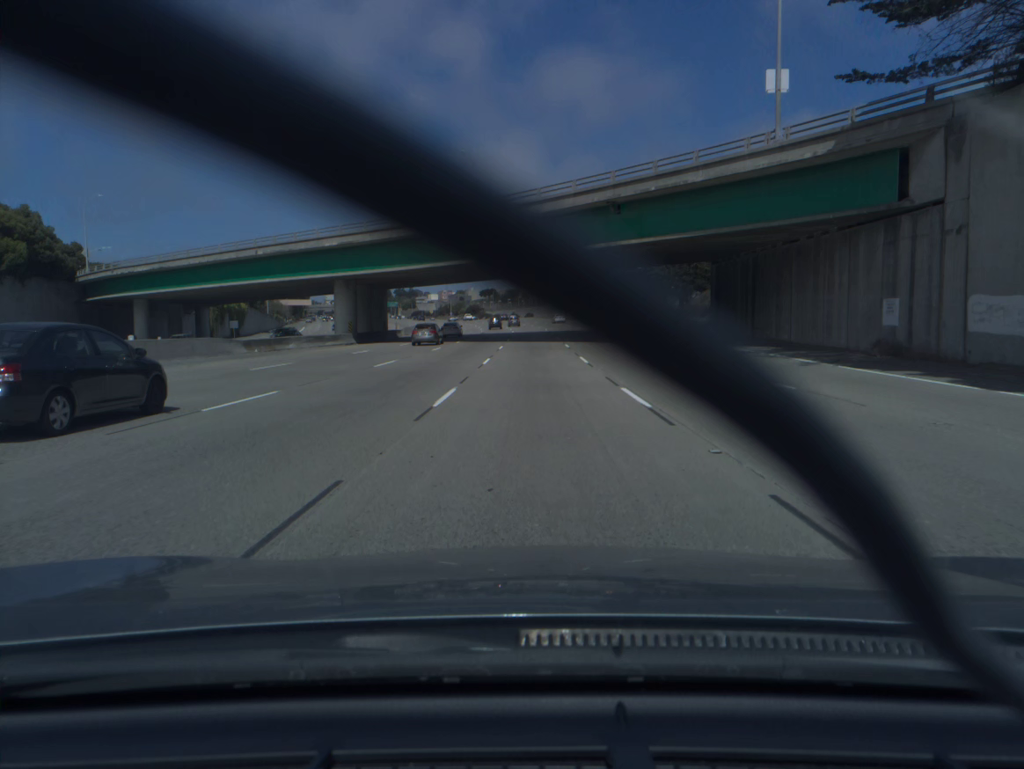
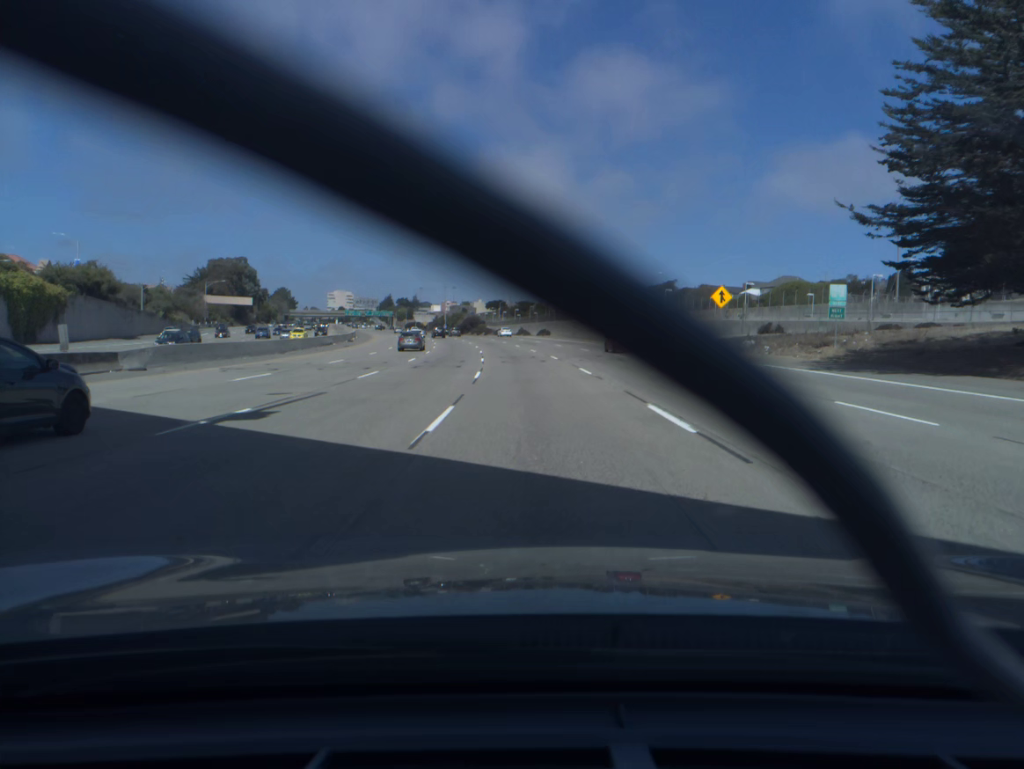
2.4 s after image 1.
(-0.2, +73.9) m; -1°
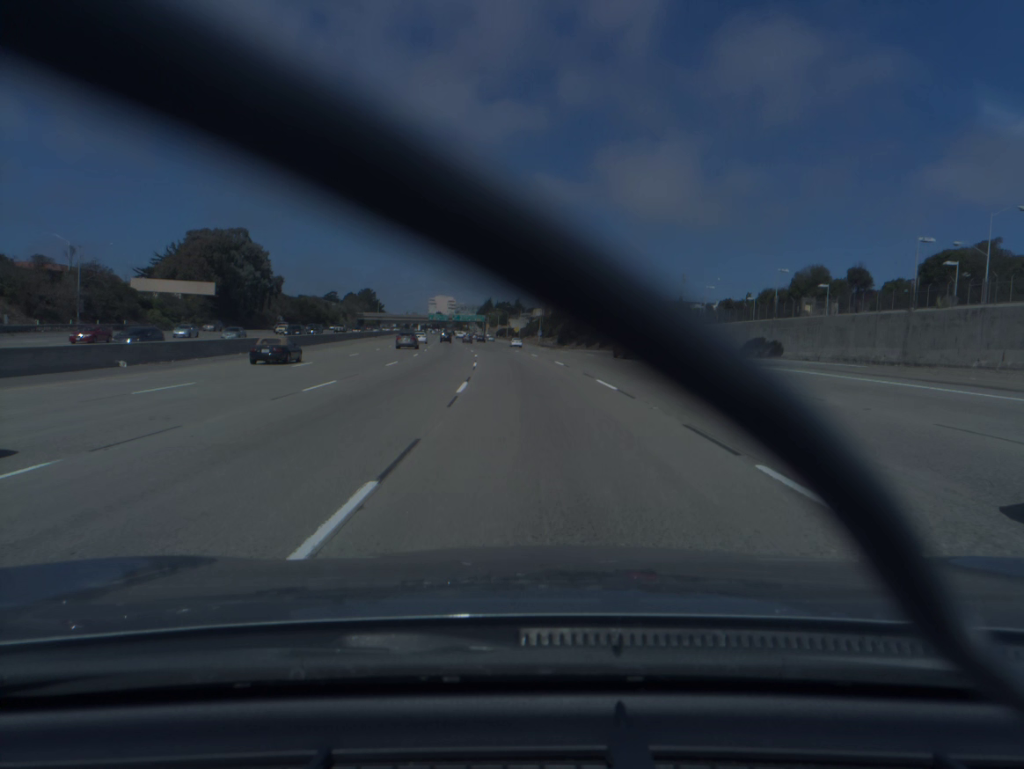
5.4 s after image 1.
(-6.1, +92.1) m; -8°
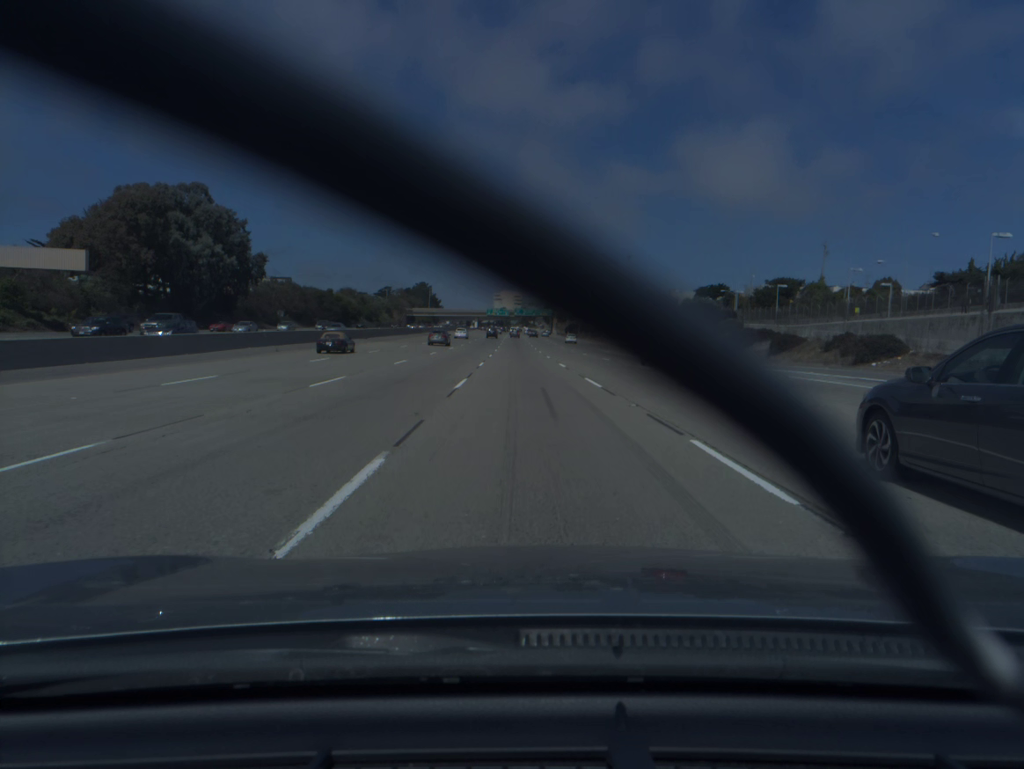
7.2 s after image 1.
(-2.5, +55.8) m; -5°
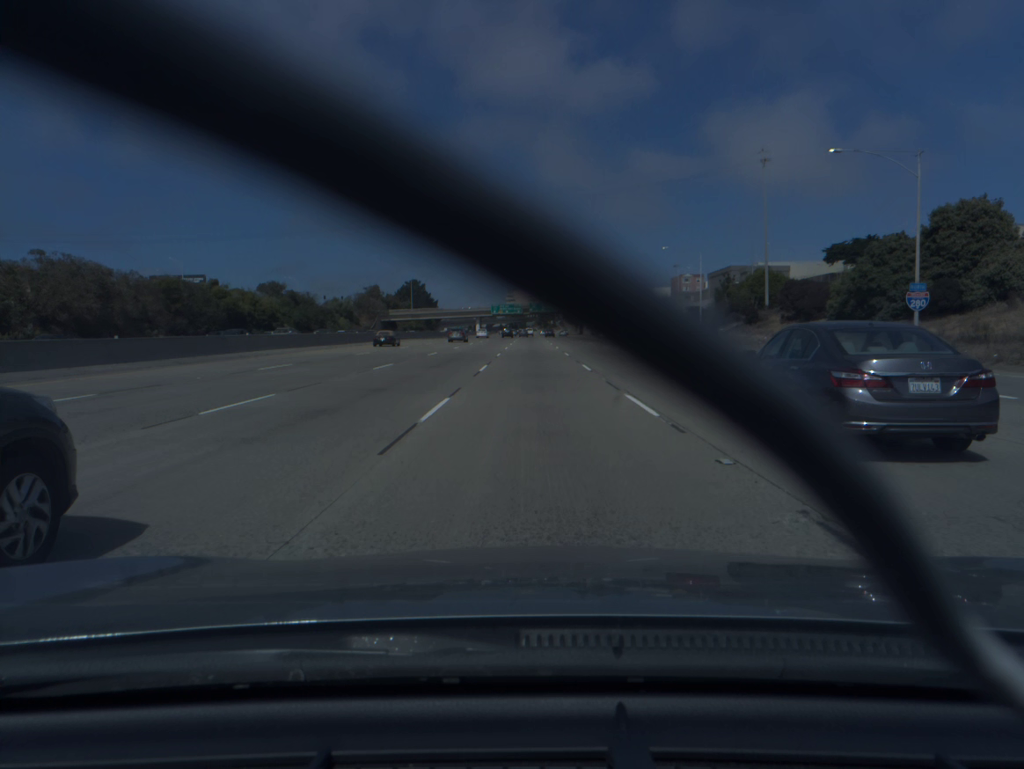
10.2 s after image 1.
(-2.2, +93.2) m; -1°
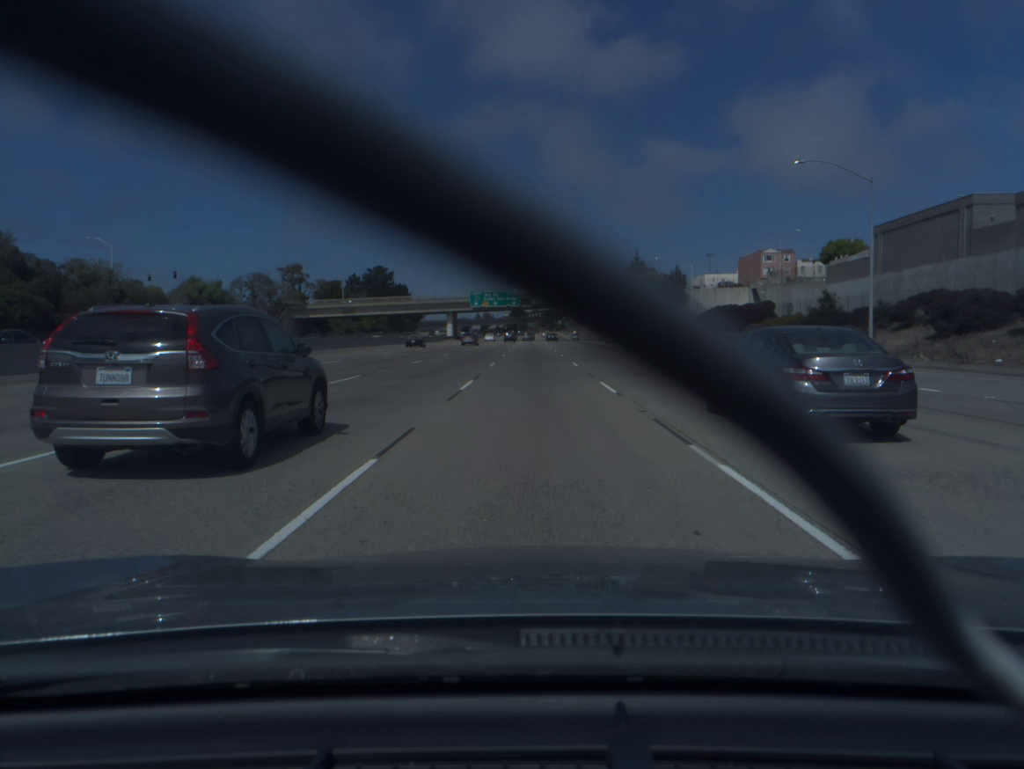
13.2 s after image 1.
(-0.3, +92.5) m; 0°
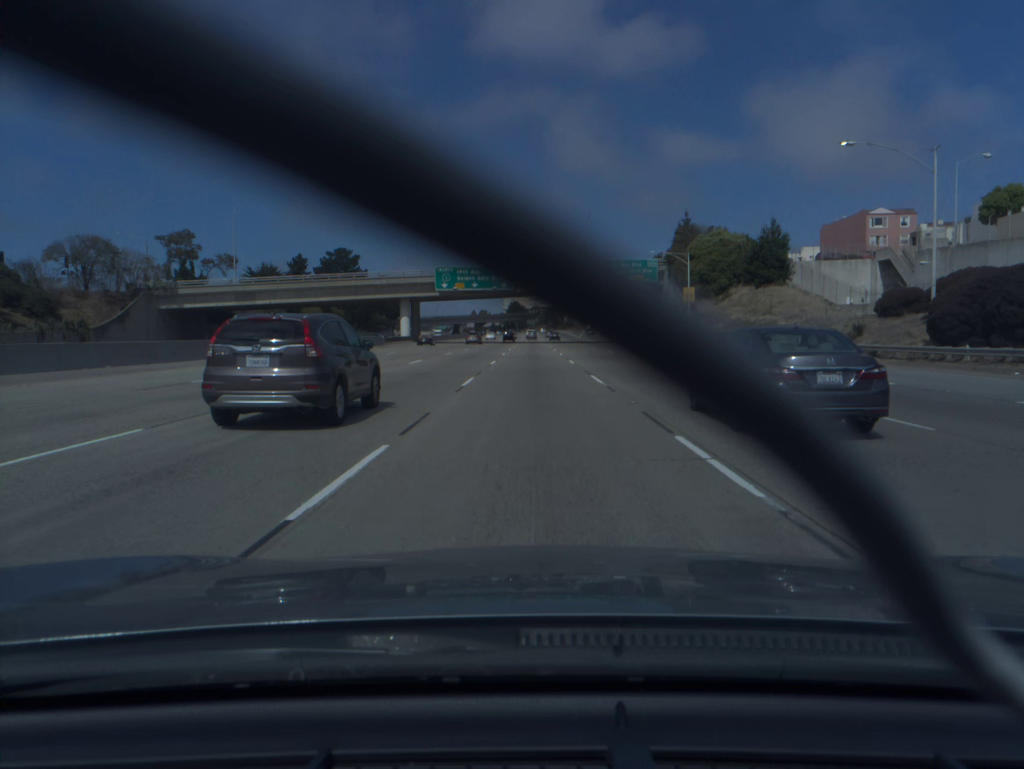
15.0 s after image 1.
(0.0, +55.5) m; 0°
